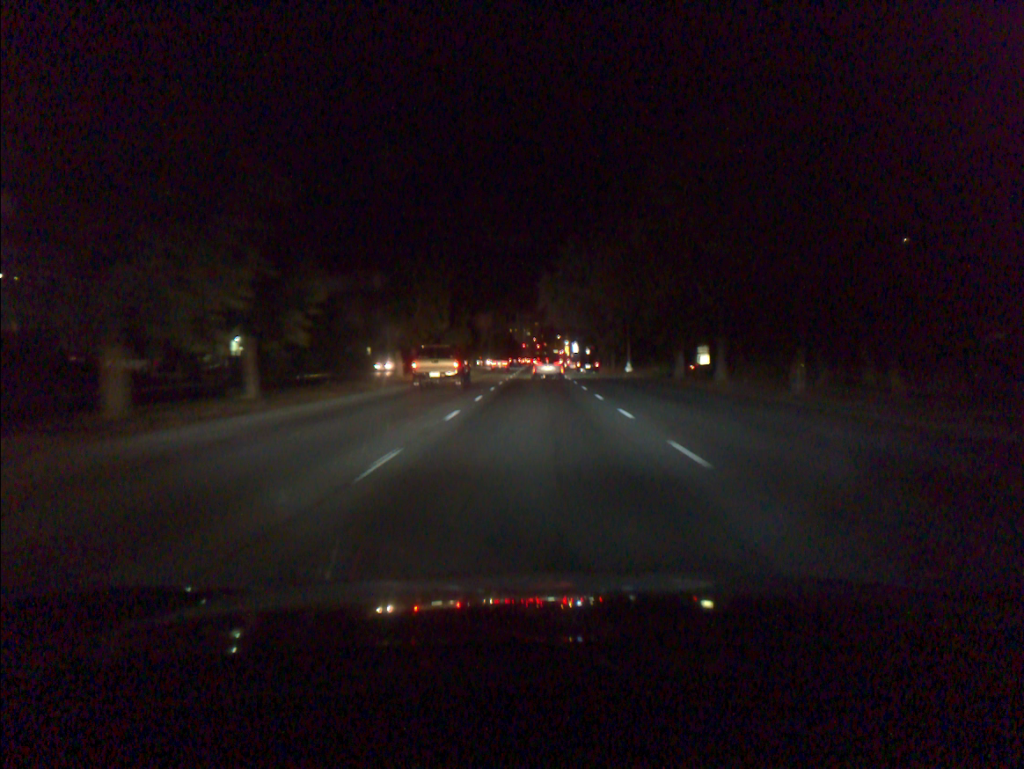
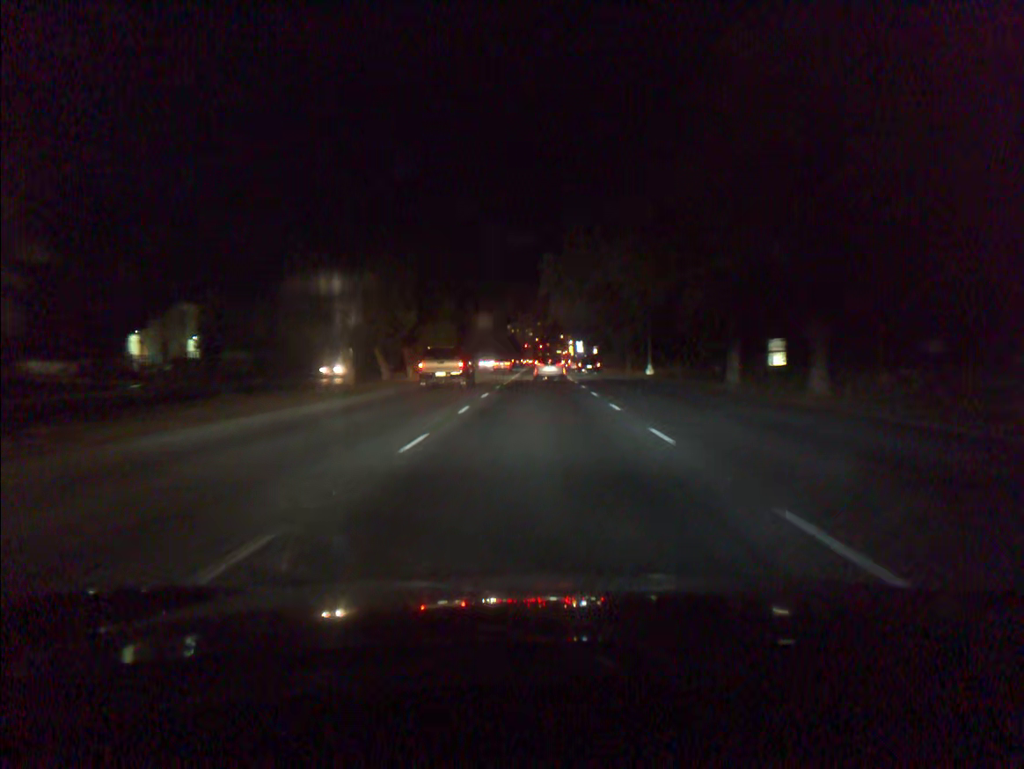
(0.0, +12.3) m; 0°
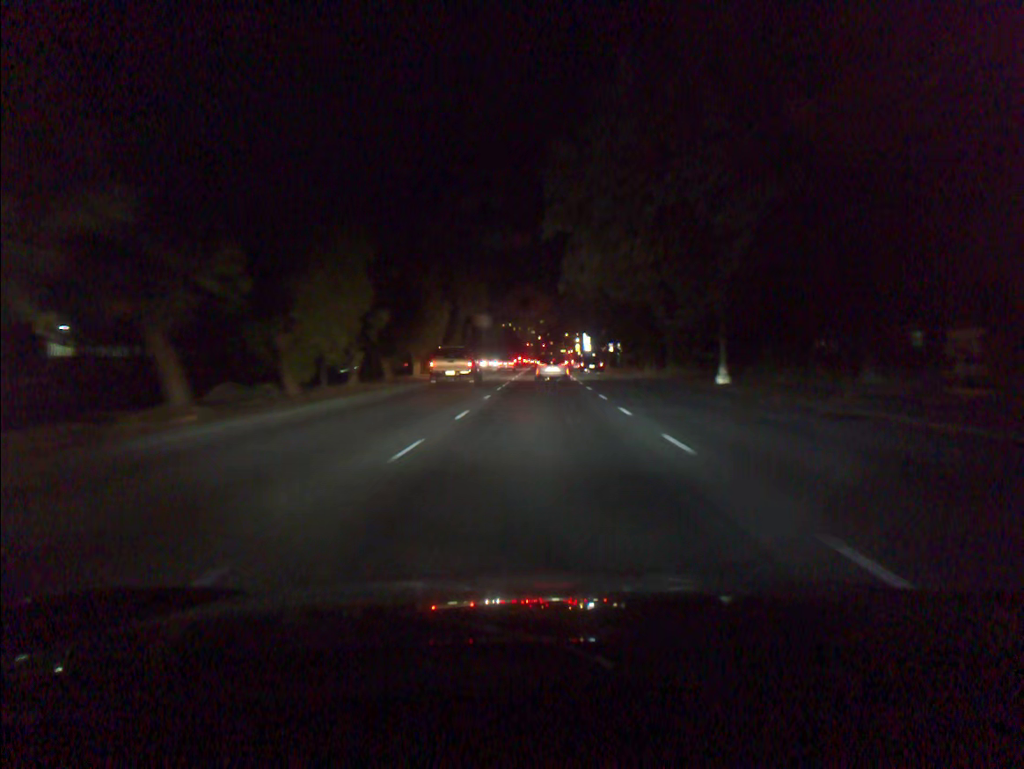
(-0.1, +22.9) m; 0°
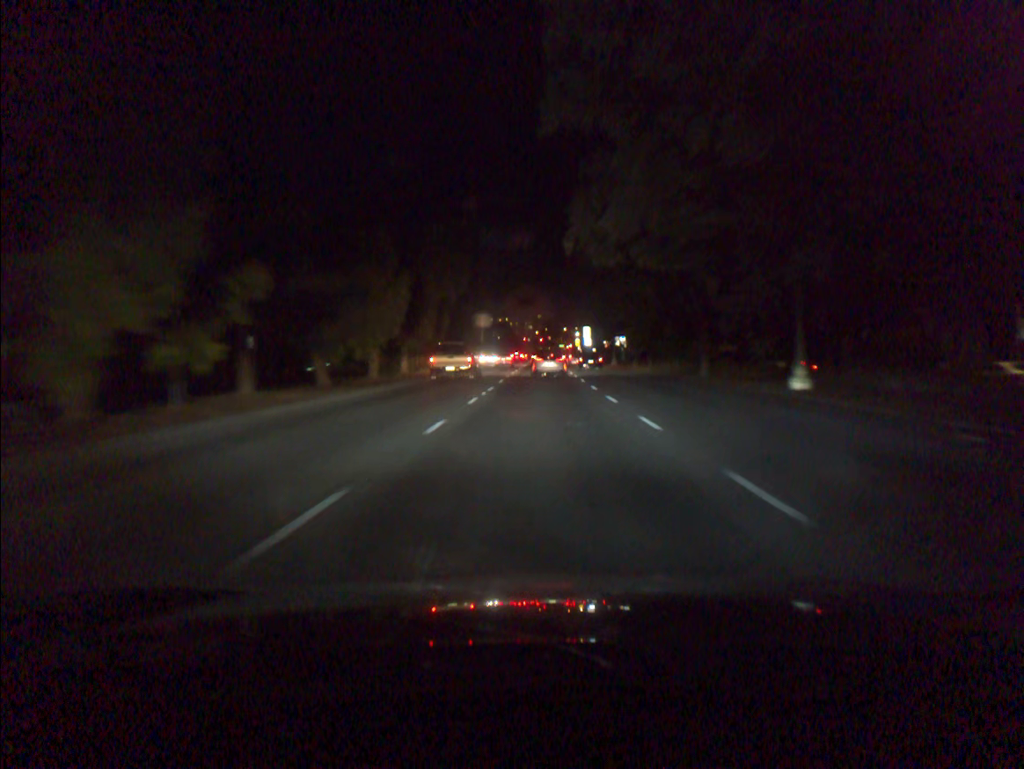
(0.0, +11.3) m; 0°
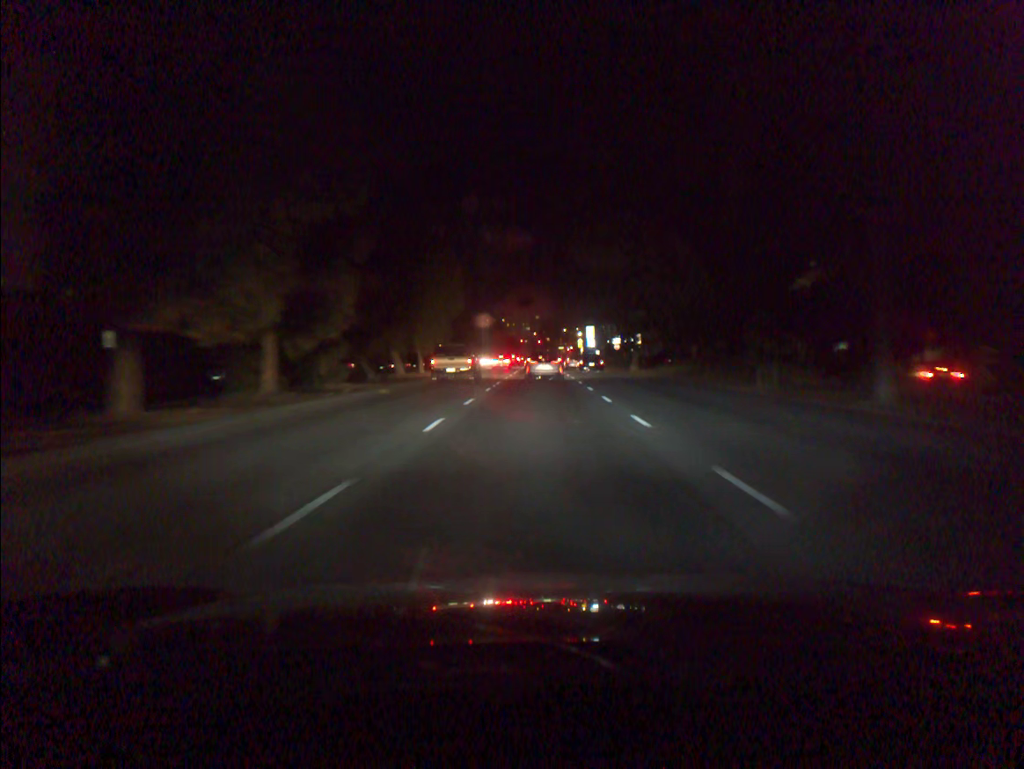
(+0.1, +21.4) m; 0°
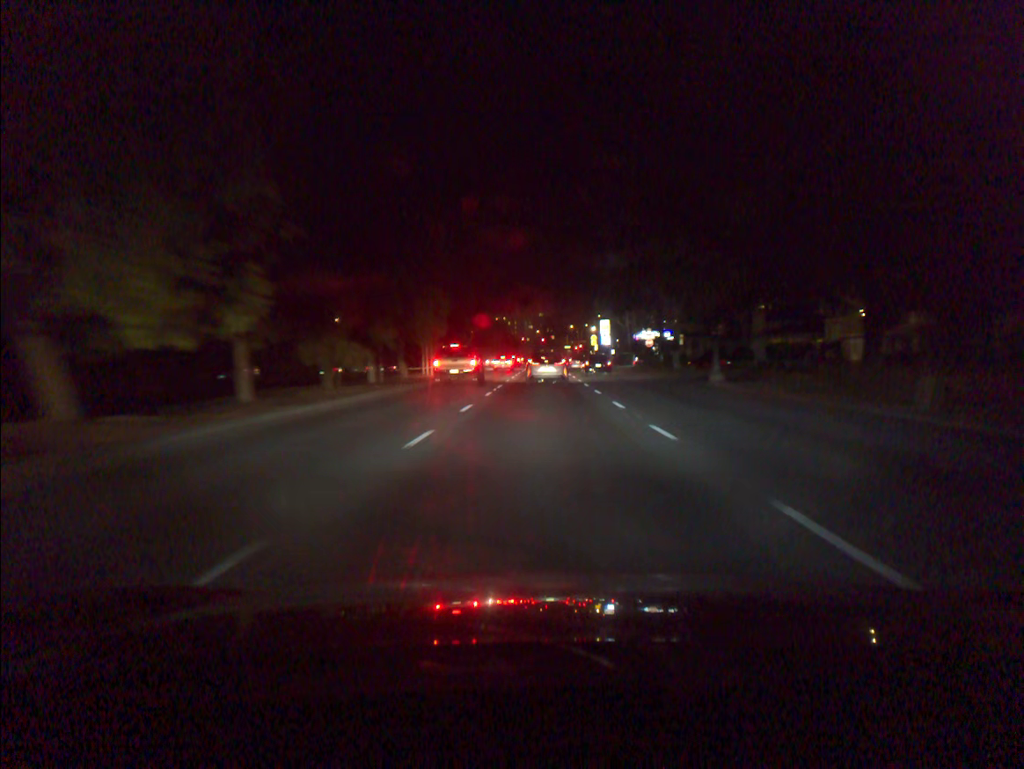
(0.0, +31.3) m; 0°
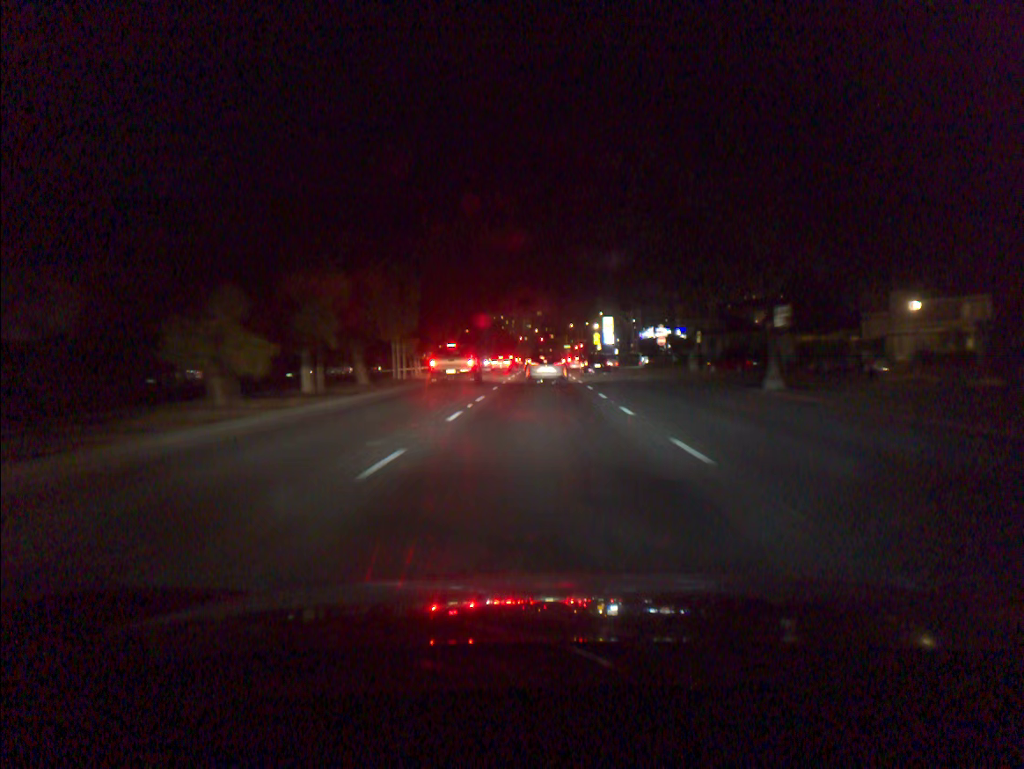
(0.0, +9.6) m; 0°
